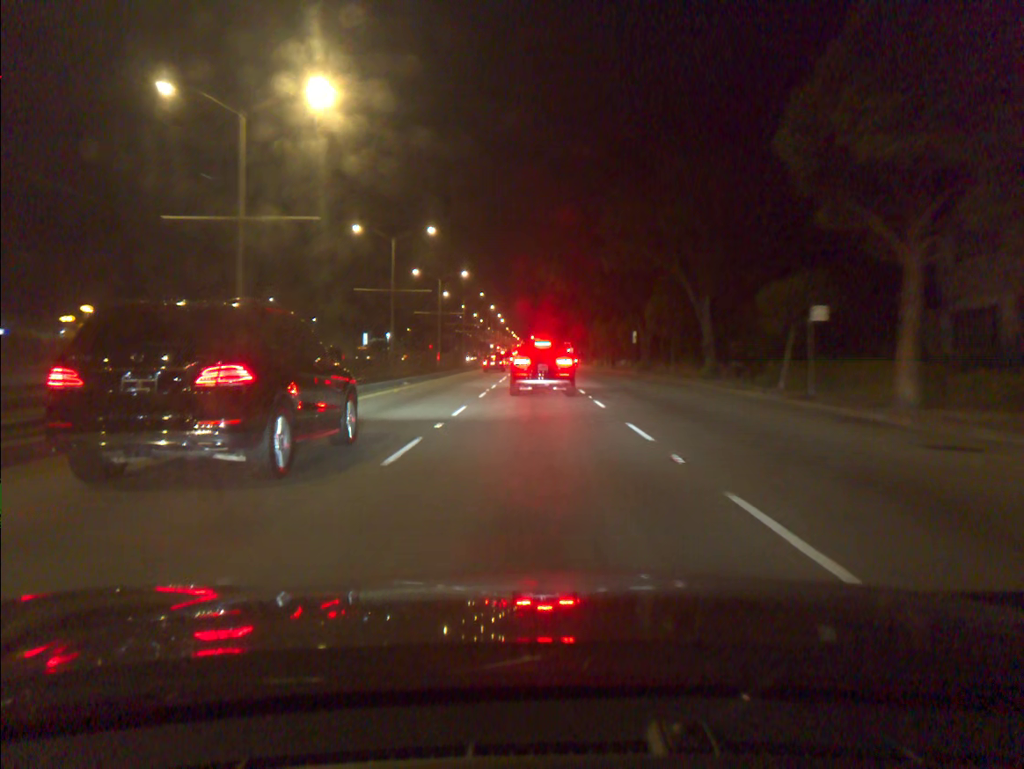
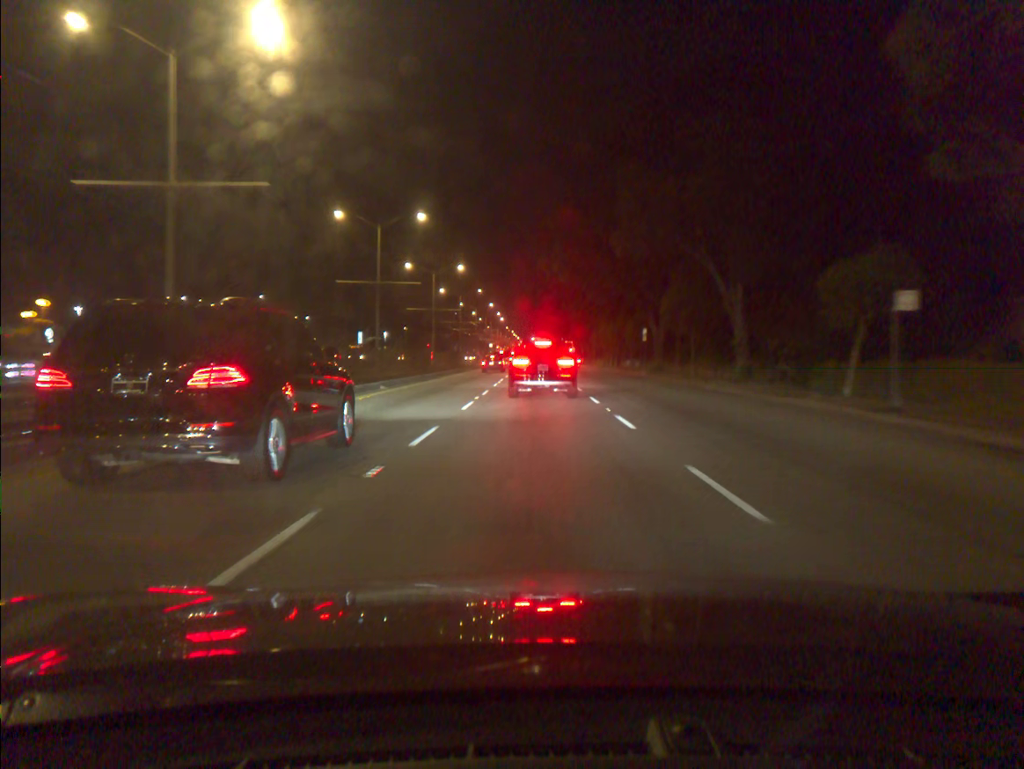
(0.0, +5.5) m; 0°
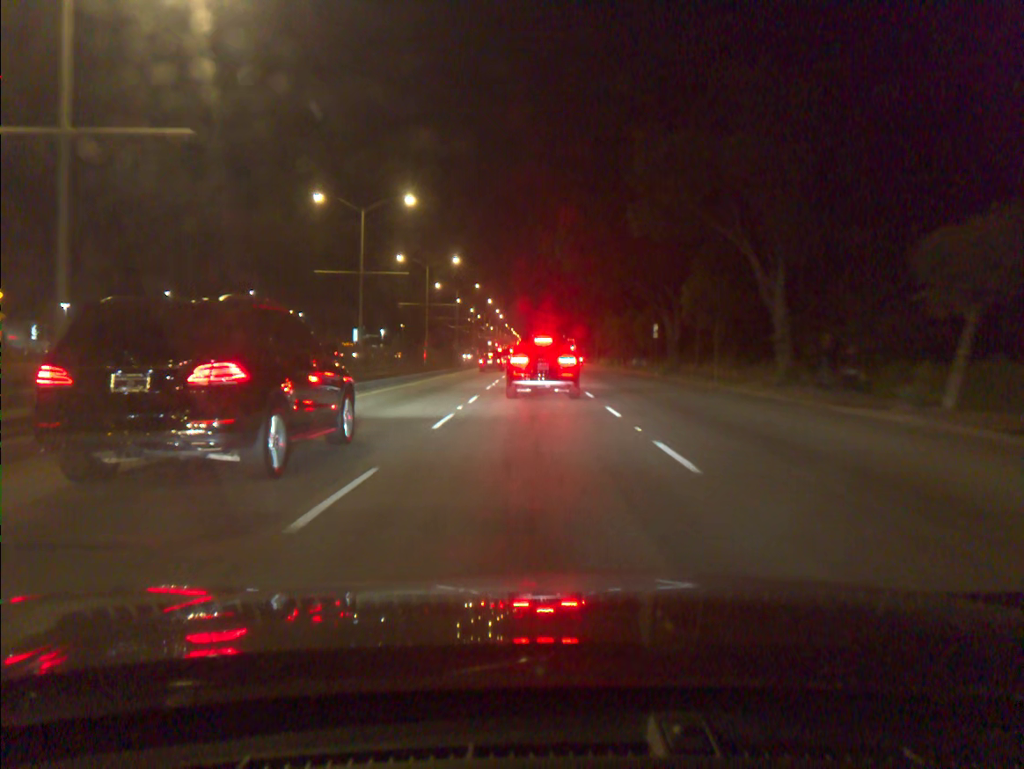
(0.0, +5.2) m; 0°
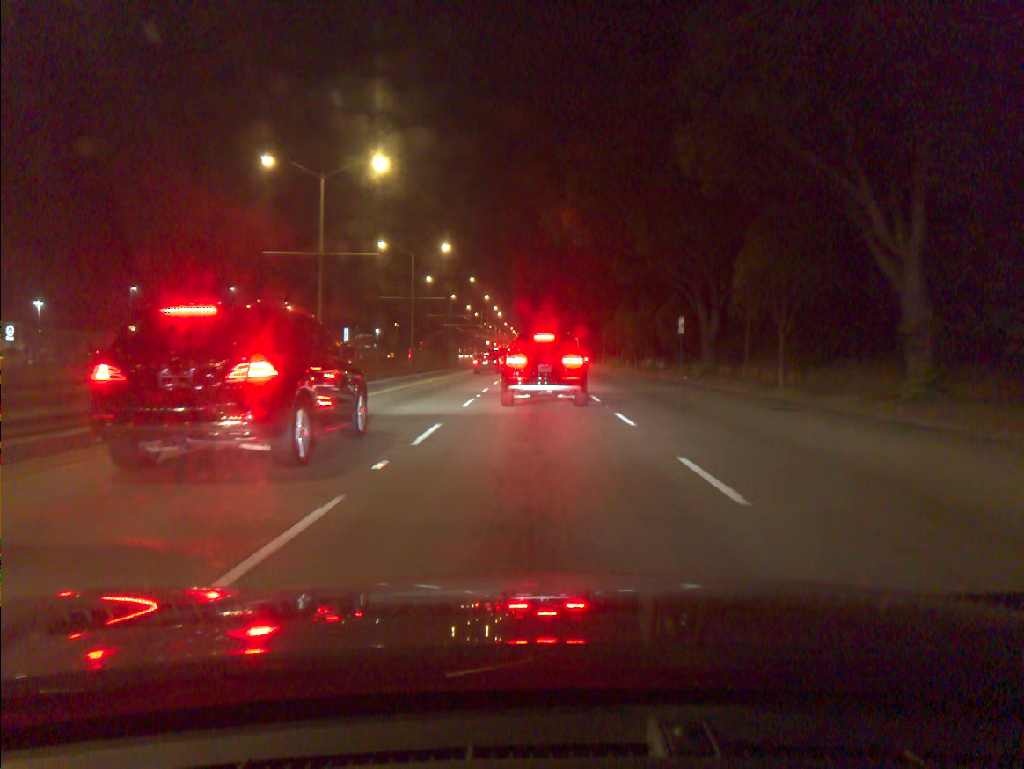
(0.0, +9.1) m; 0°
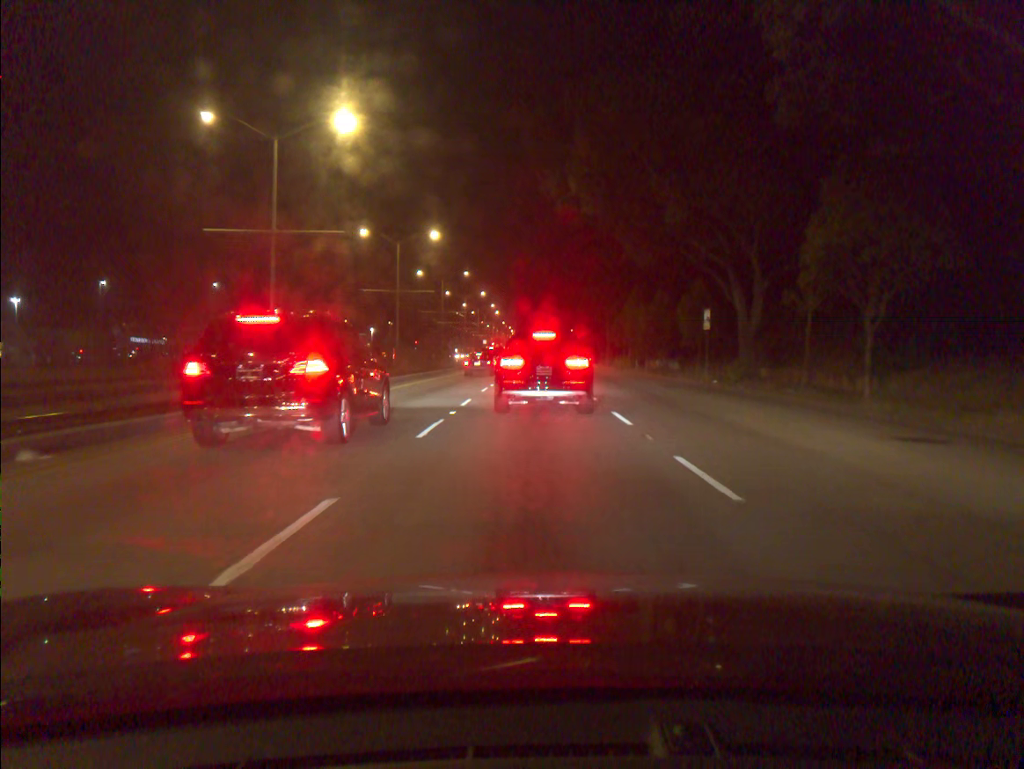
(0.0, +7.0) m; 0°
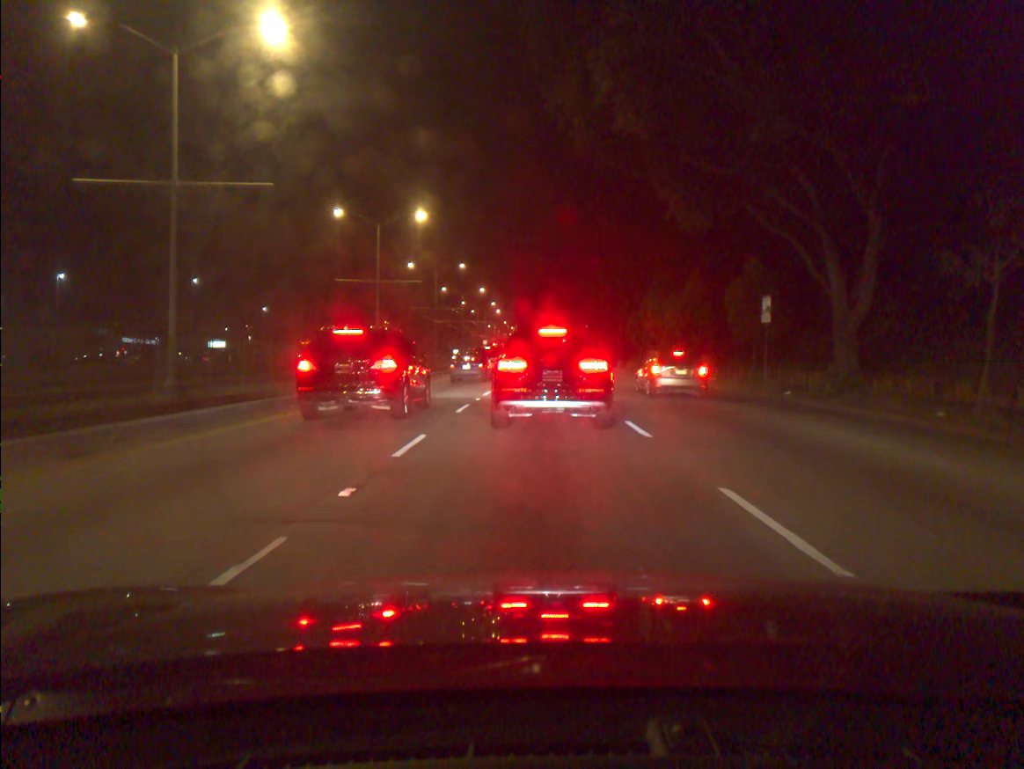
(-0.1, +9.2) m; -1°
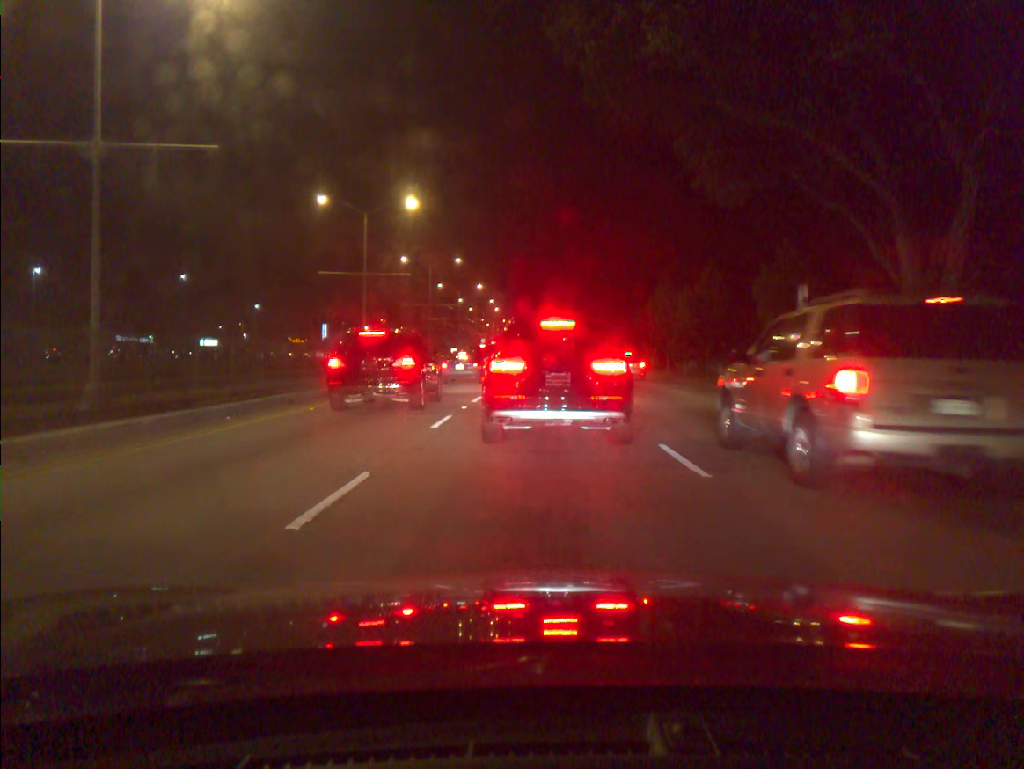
(0.0, +3.9) m; 0°
